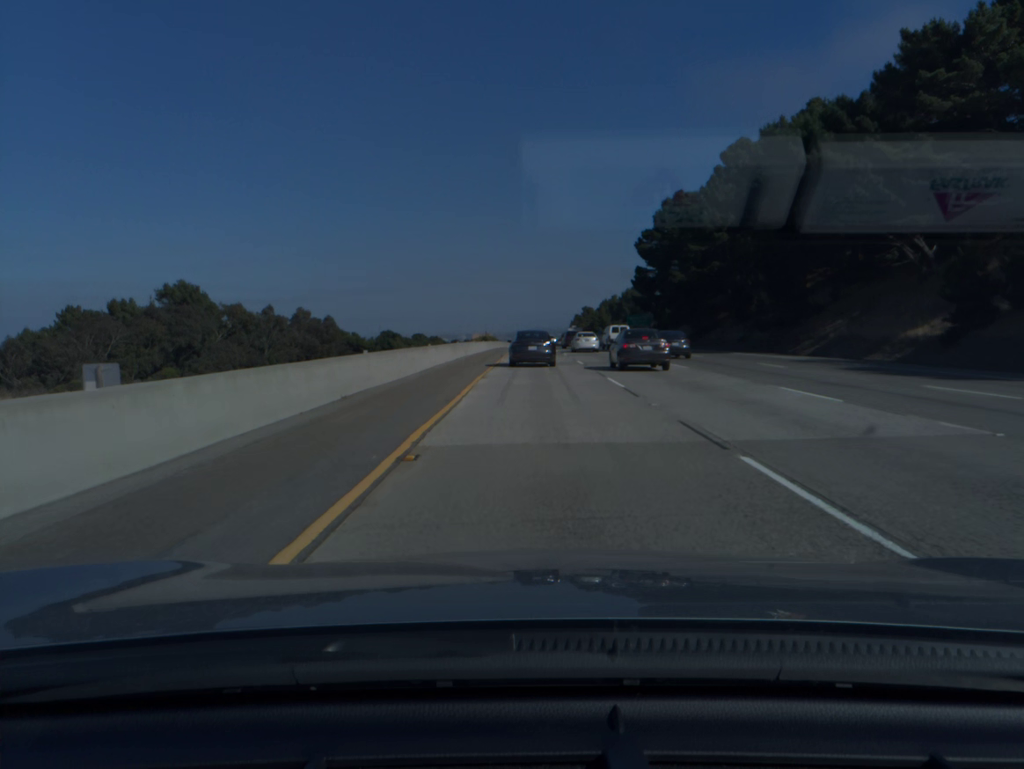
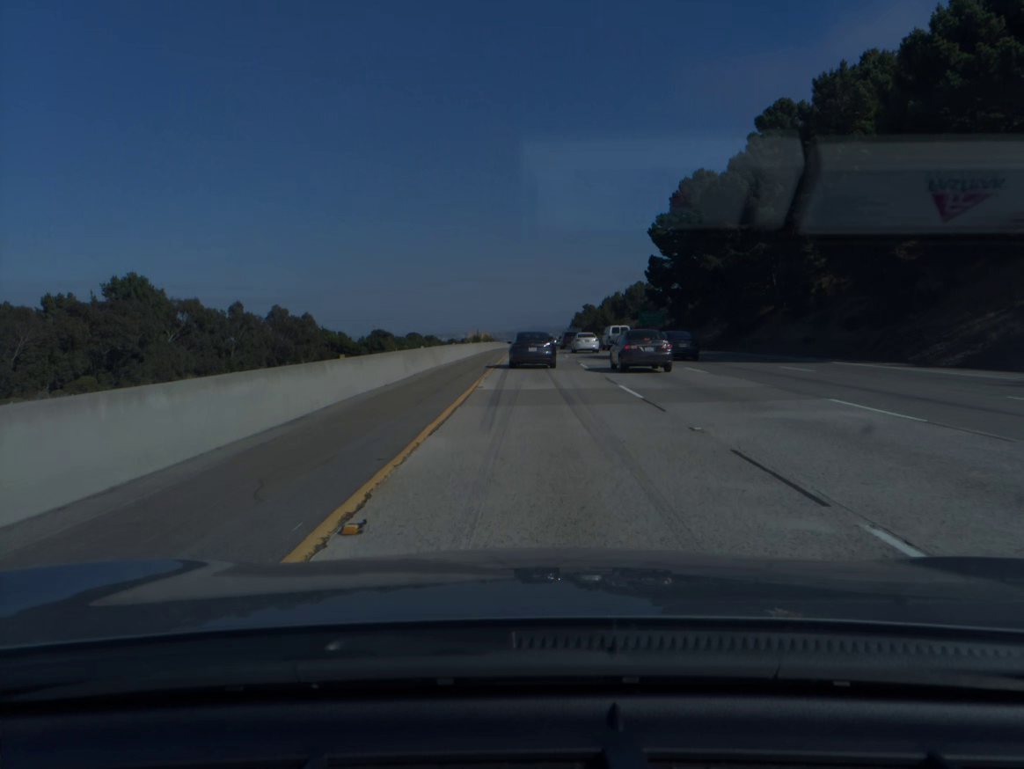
(0.0, +17.7) m; 0°
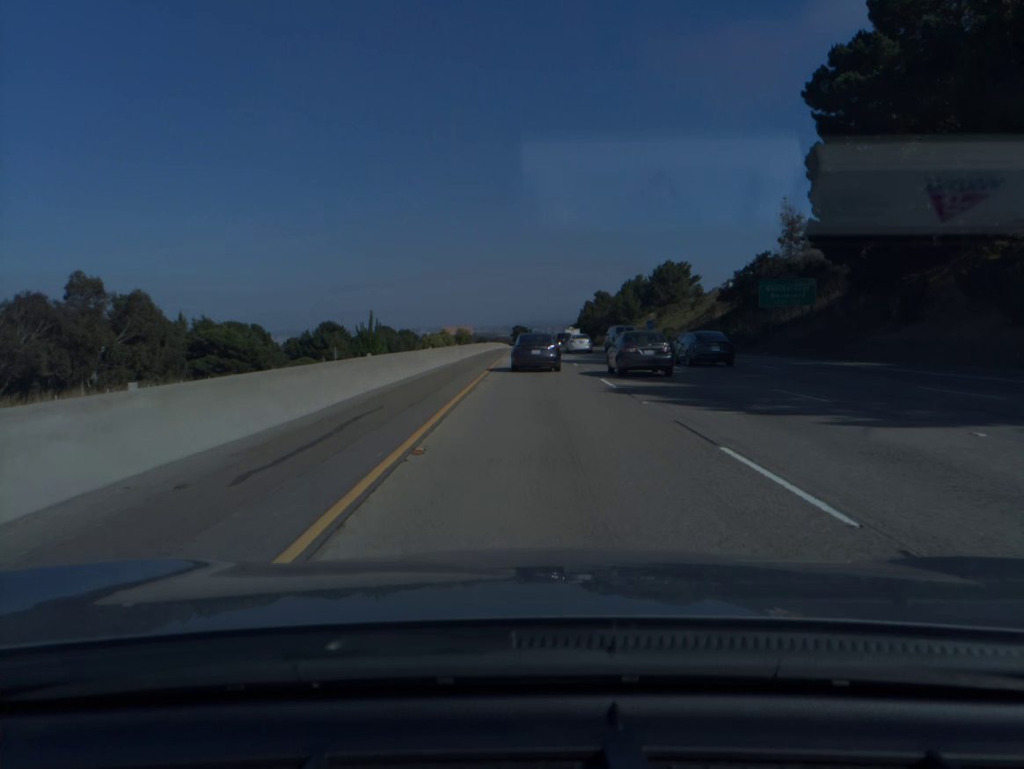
(+0.2, +69.6) m; 0°
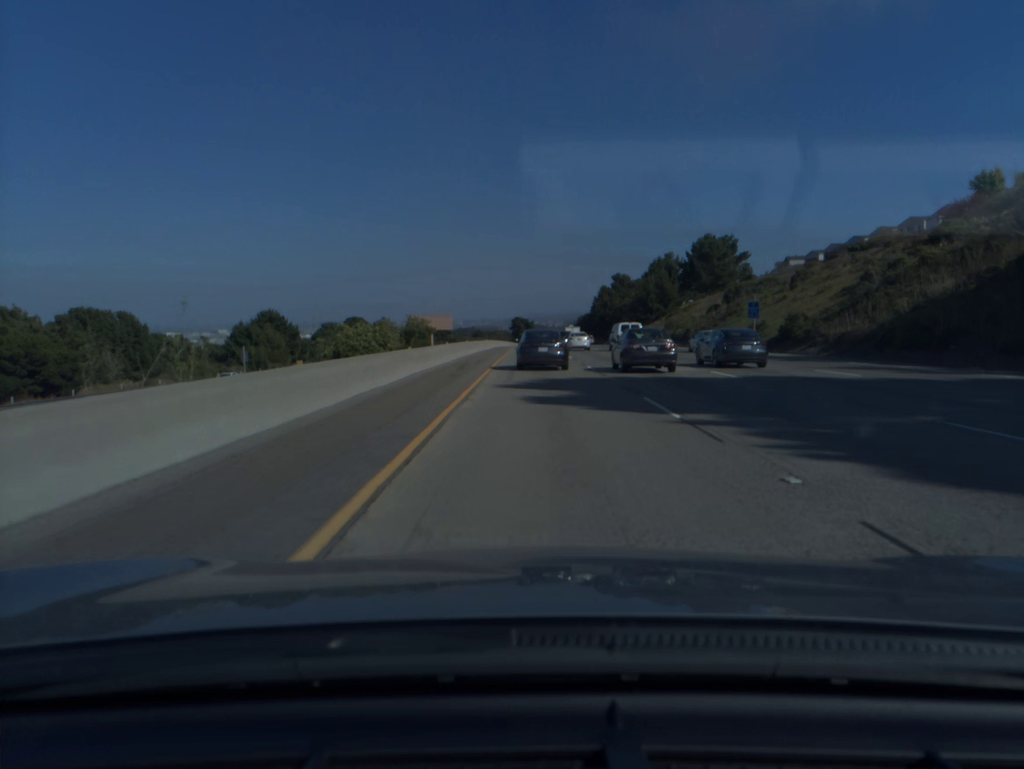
(-0.1, +51.8) m; 0°
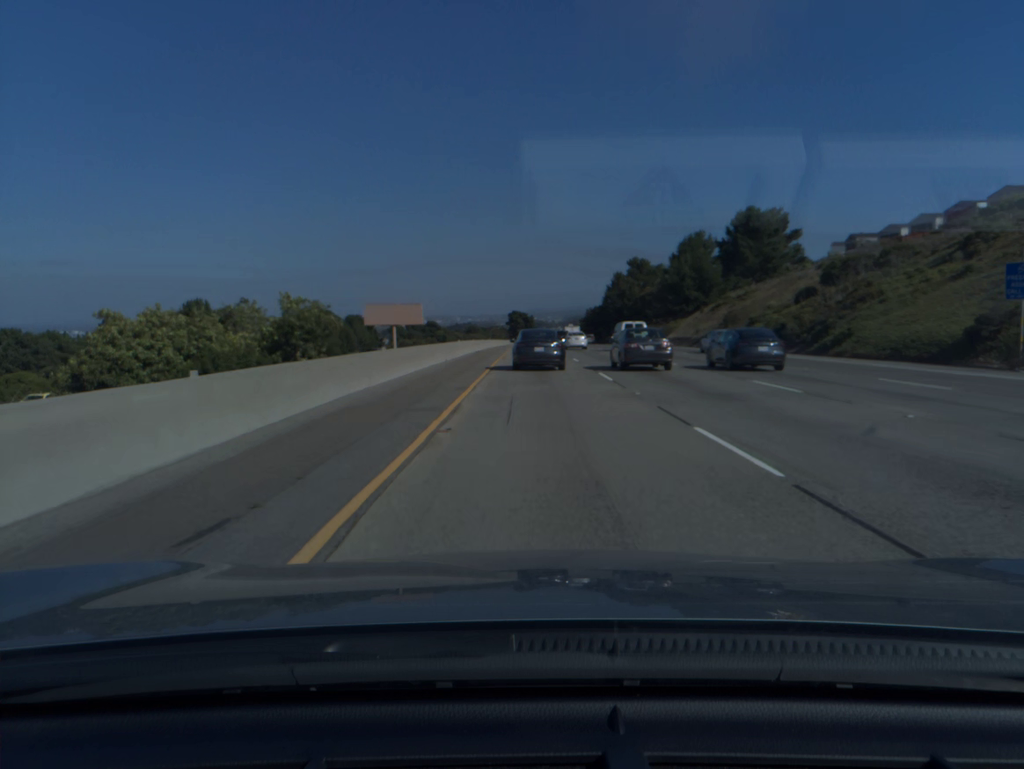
(0.0, +34.1) m; 0°
